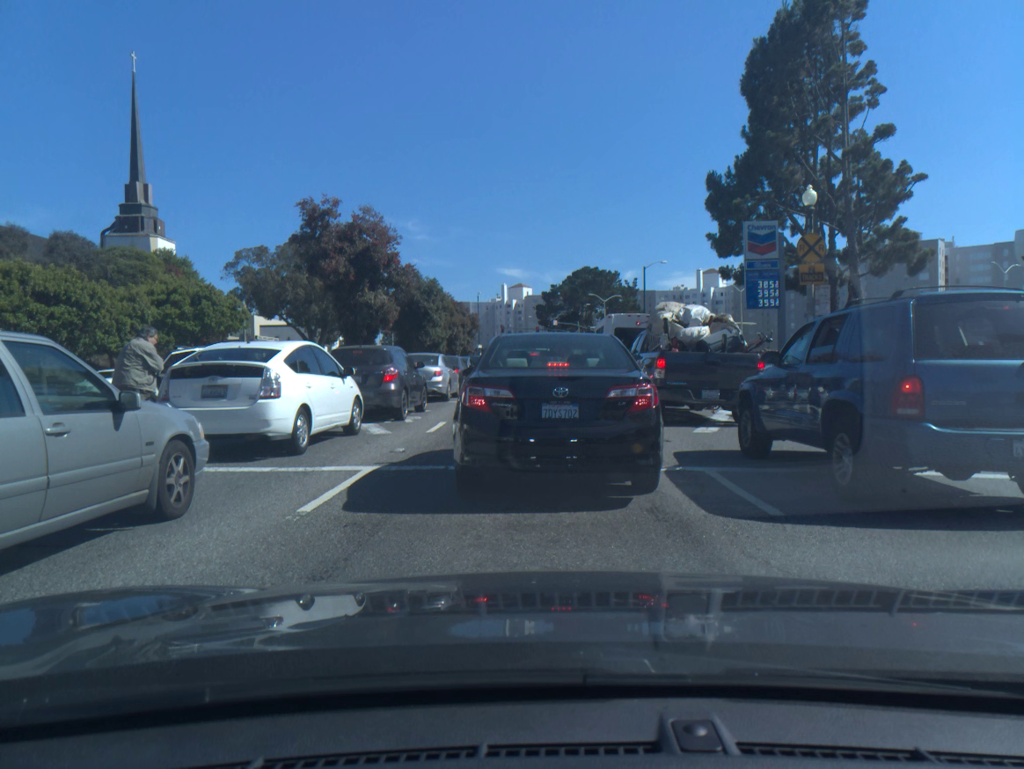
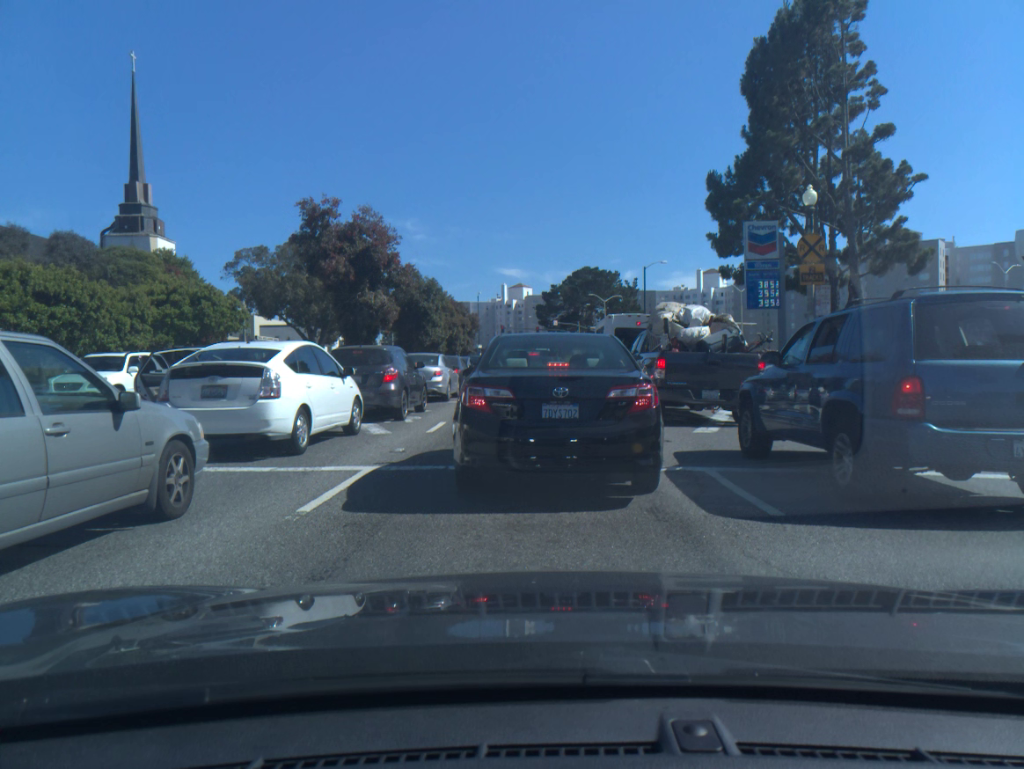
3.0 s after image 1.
(0.0, 0.0) m; 0°
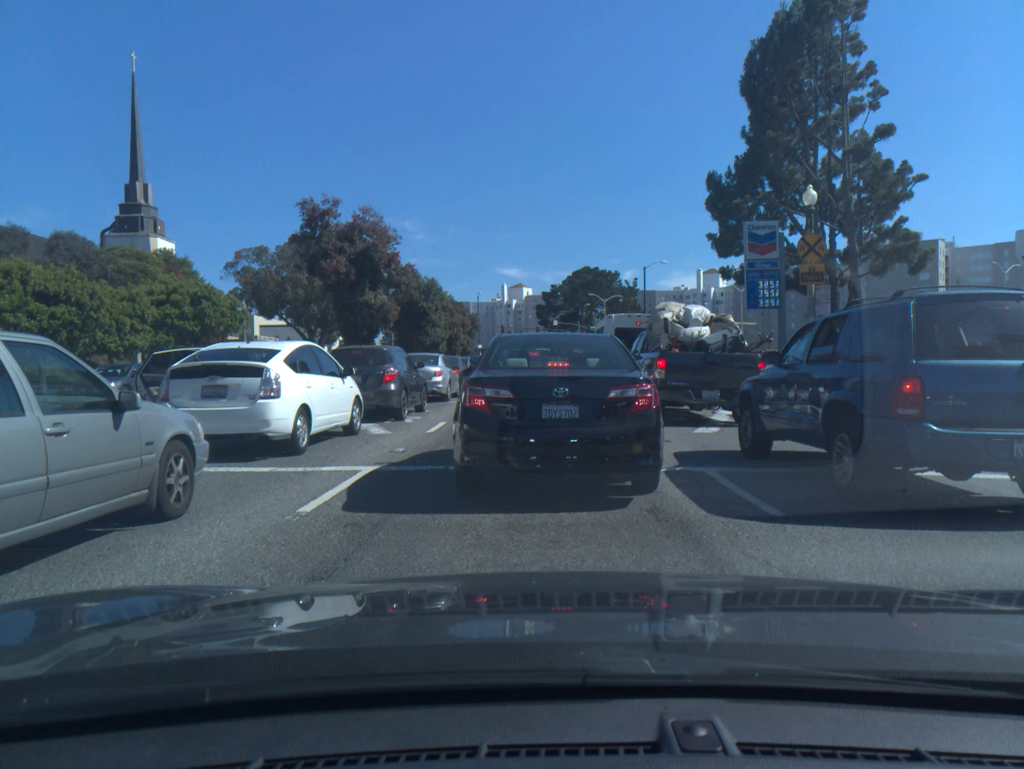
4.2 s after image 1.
(0.0, 0.0) m; 0°
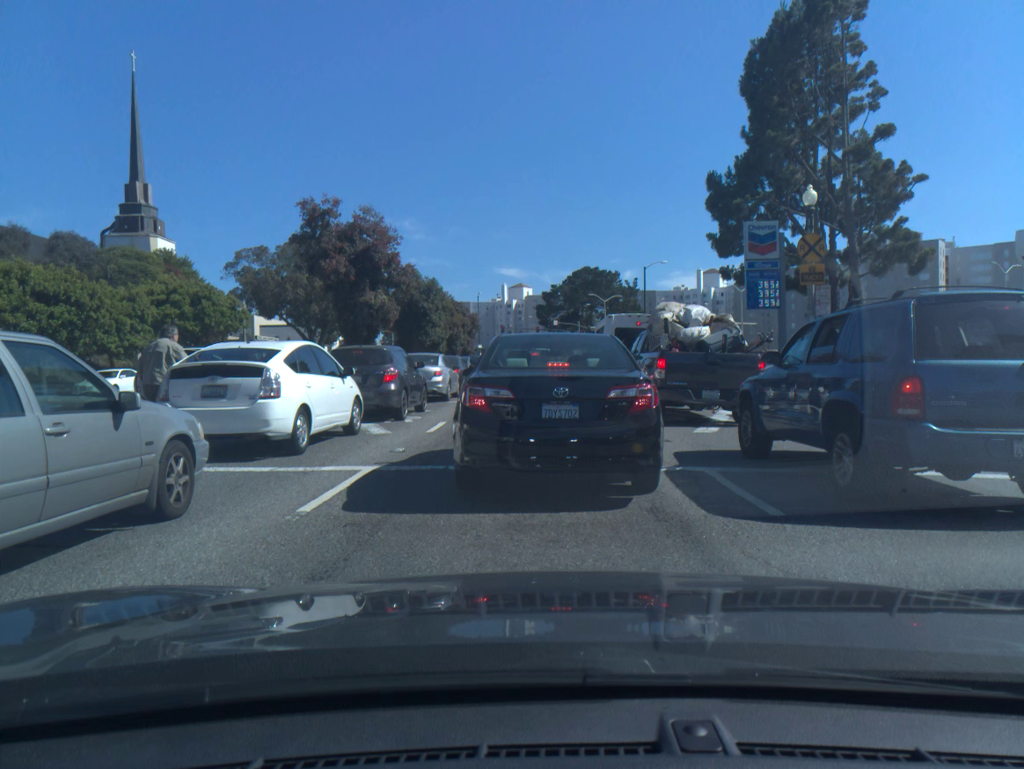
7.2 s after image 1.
(0.0, 0.0) m; 0°
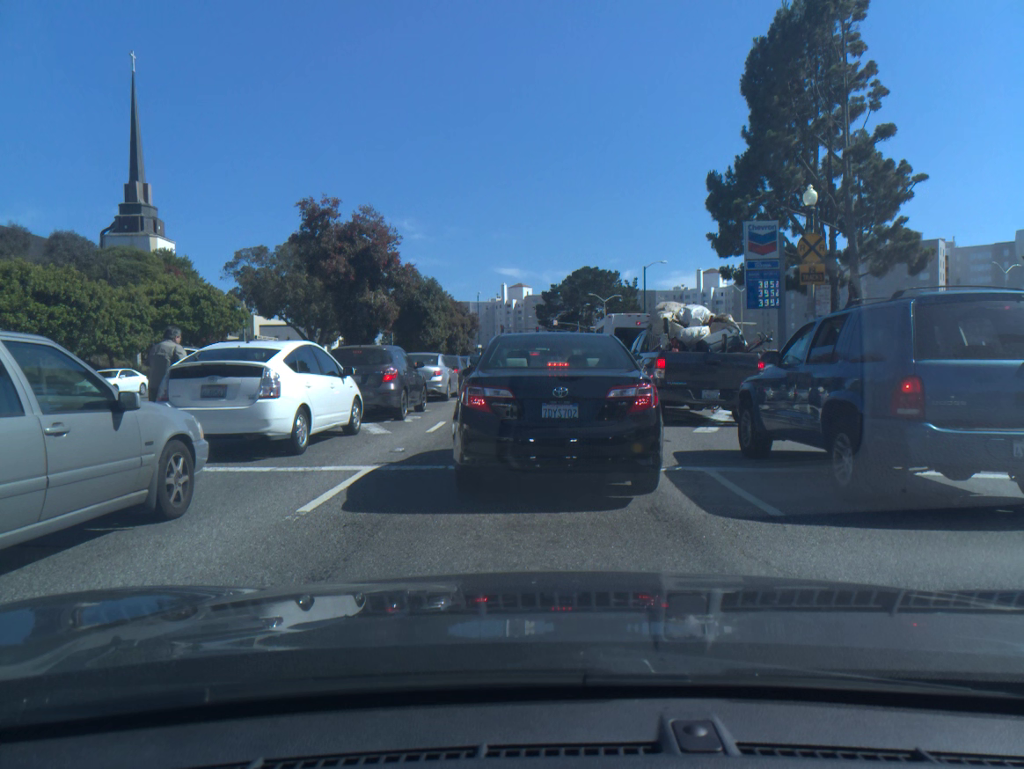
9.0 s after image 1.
(0.0, 0.0) m; 0°
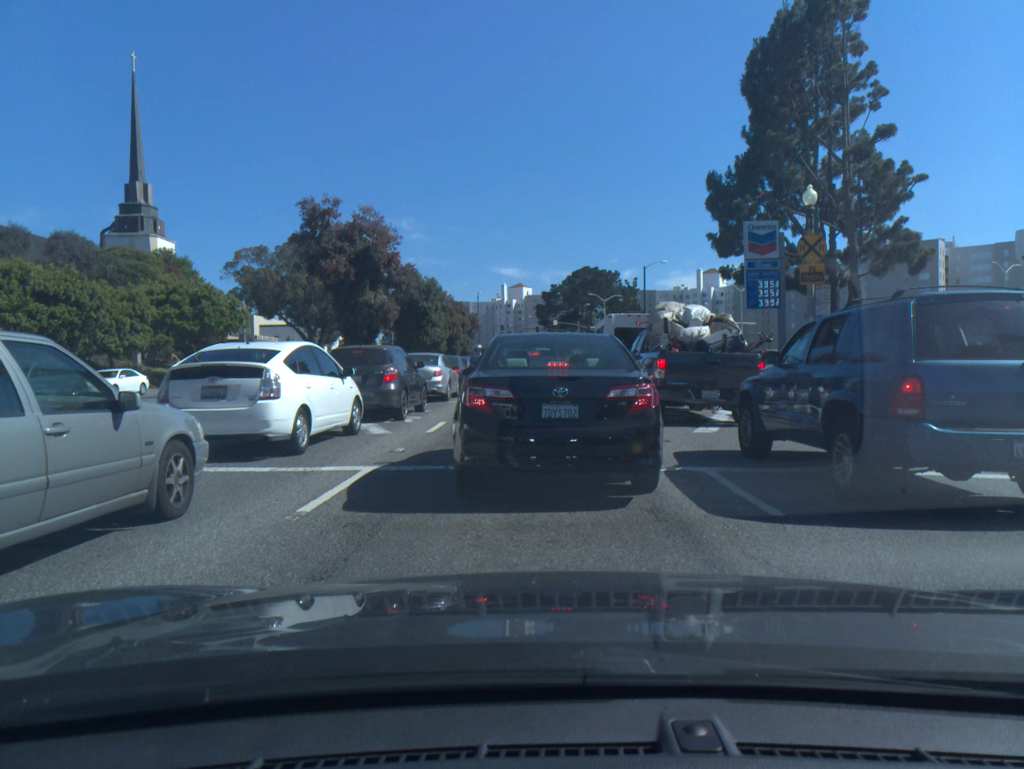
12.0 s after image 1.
(0.0, 0.0) m; 0°
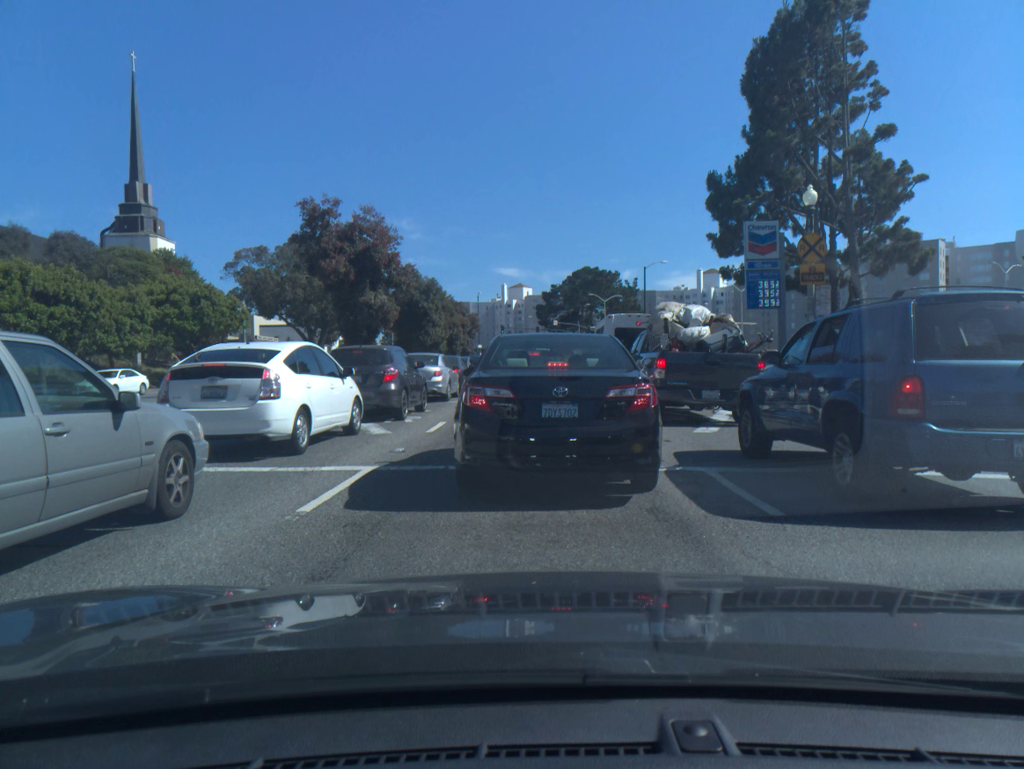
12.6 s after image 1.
(0.0, 0.0) m; 0°
